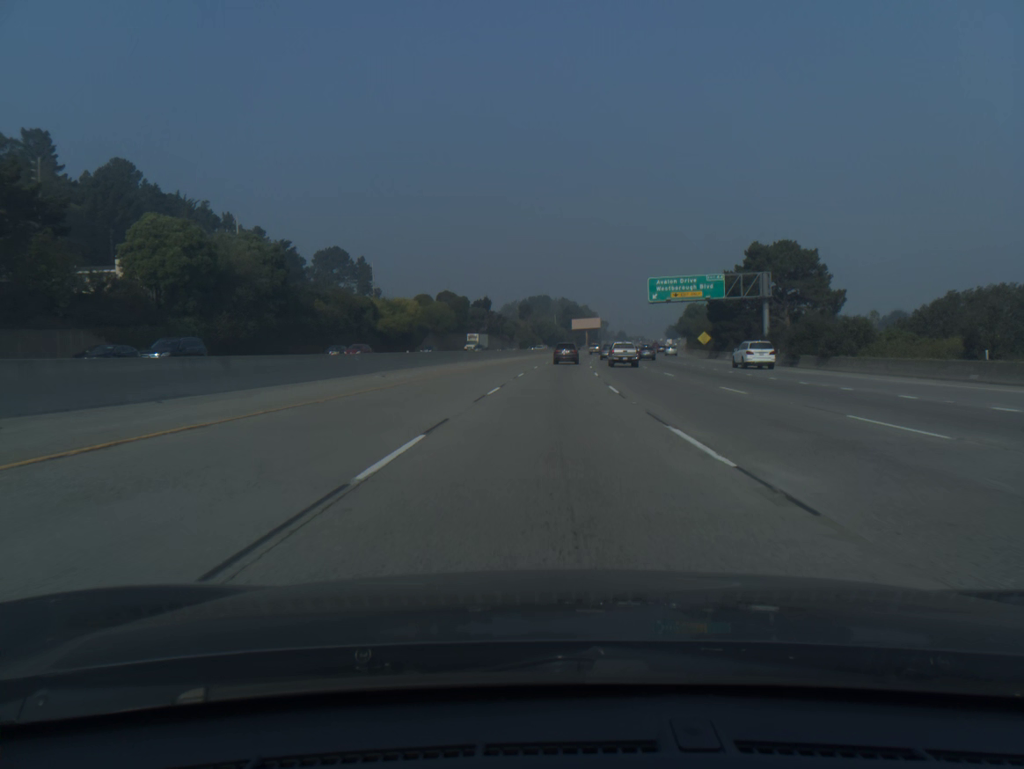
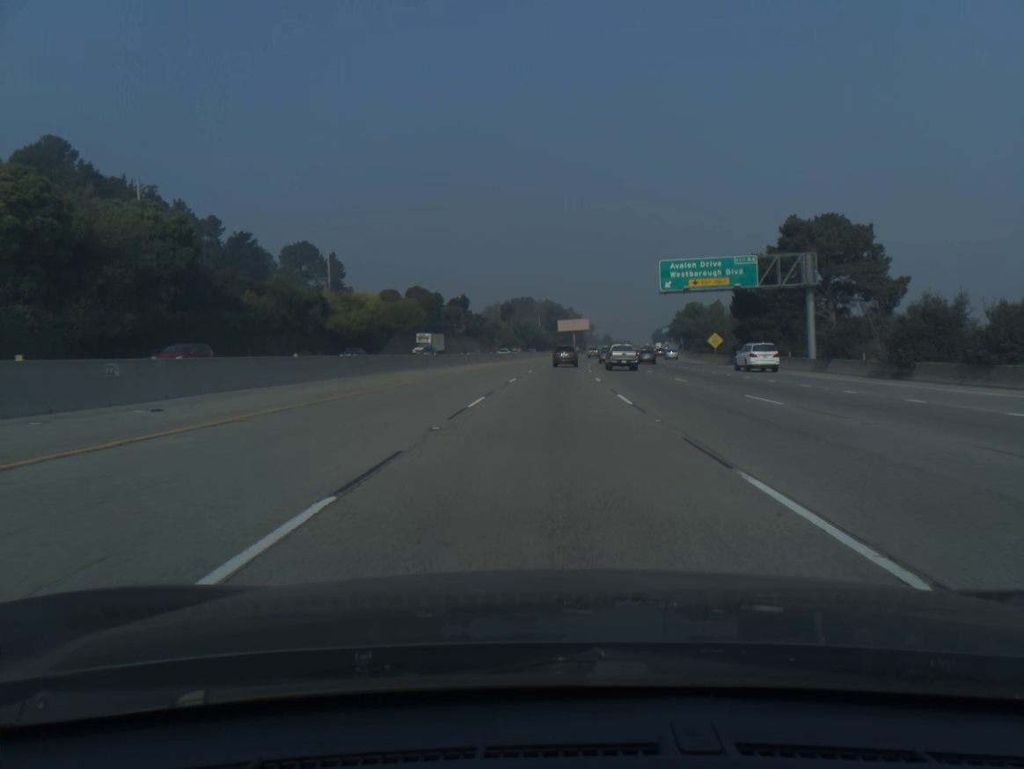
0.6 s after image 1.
(+0.2, +19.1) m; +1°
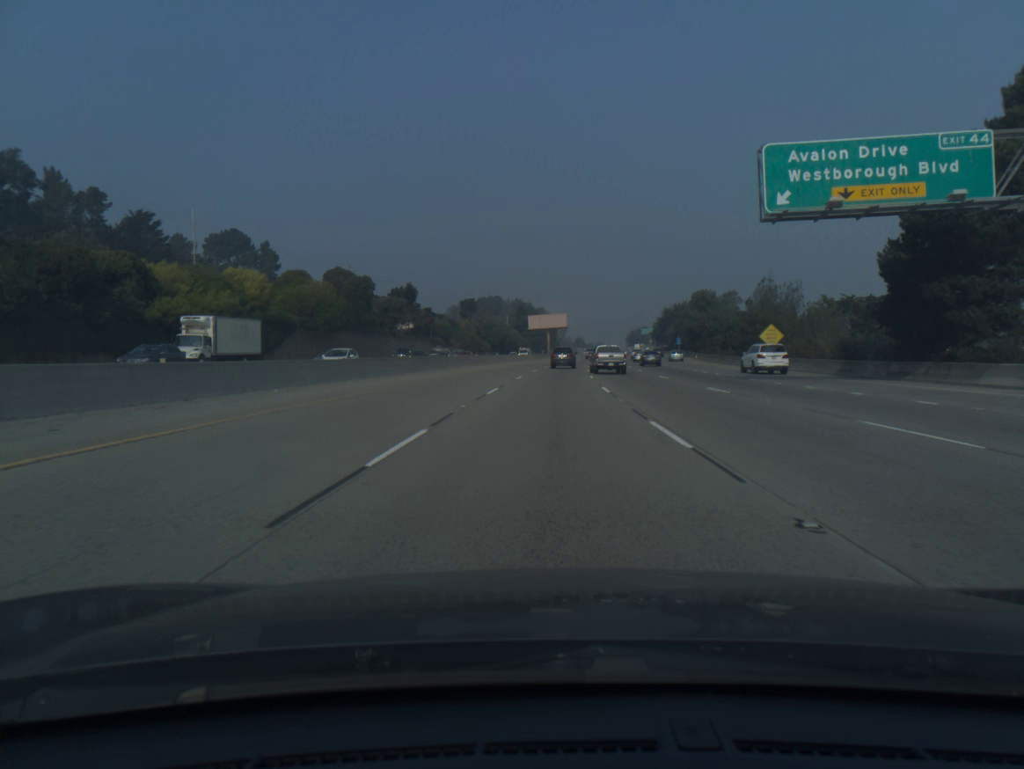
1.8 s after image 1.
(+0.7, +37.9) m; +2°
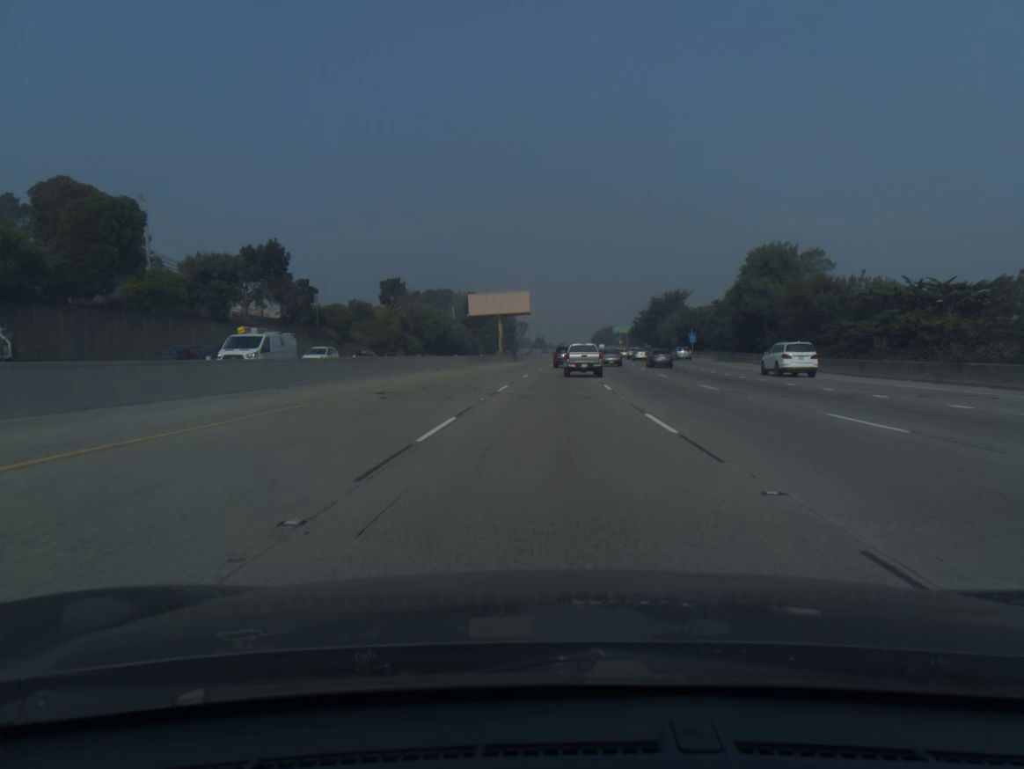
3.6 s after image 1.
(+1.4, +56.4) m; +3°
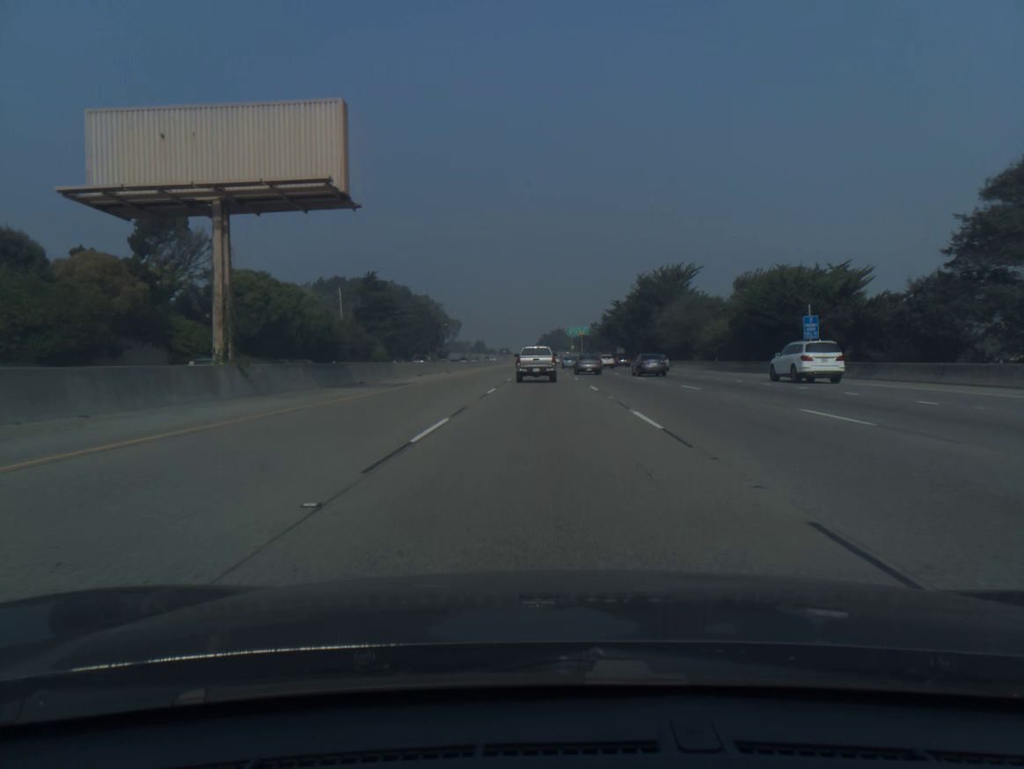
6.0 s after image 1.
(+2.9, +72.5) m; +4°
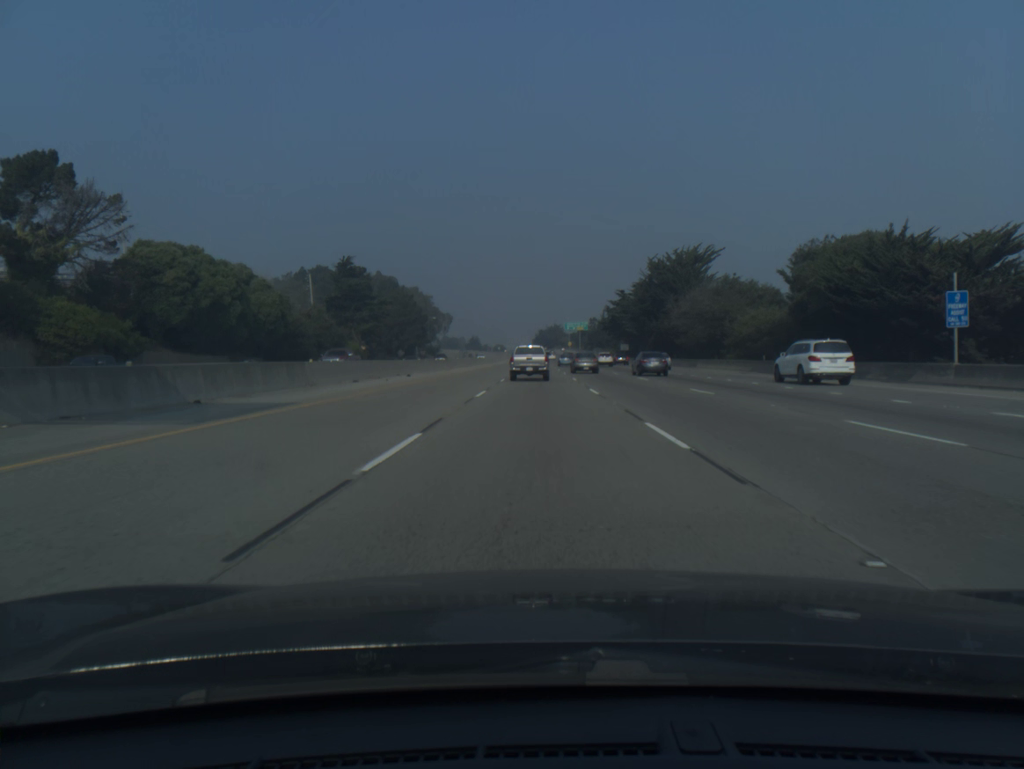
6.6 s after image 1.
(+0.1, +17.5) m; 0°
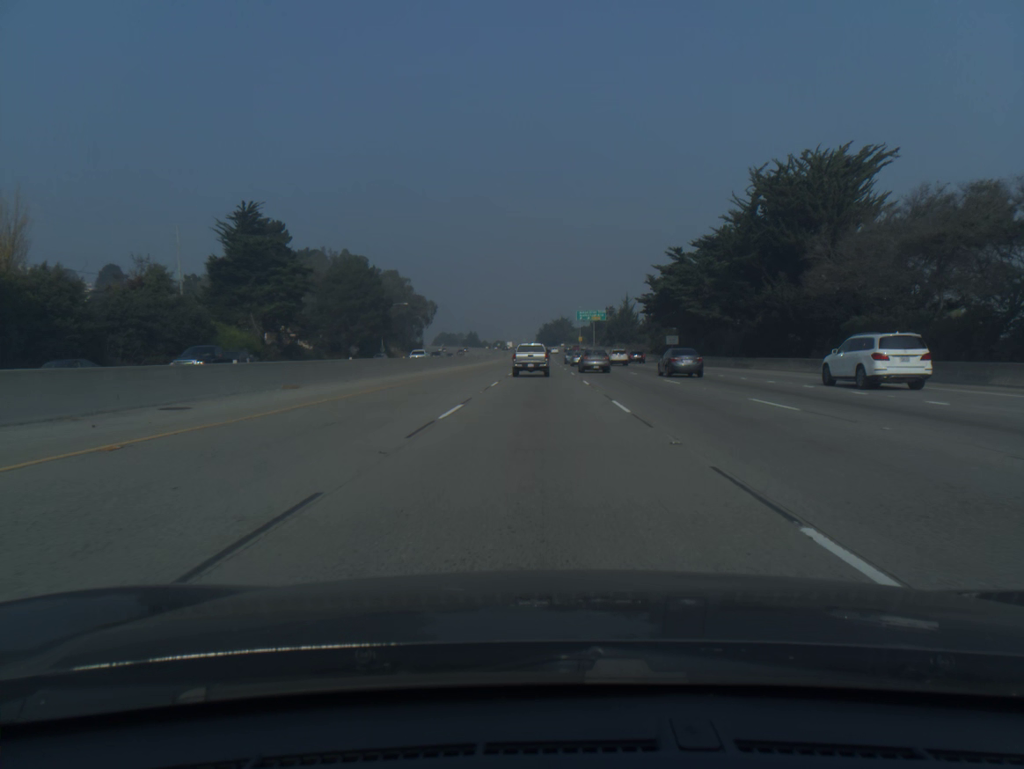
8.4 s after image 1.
(-0.1, +51.8) m; 0°
